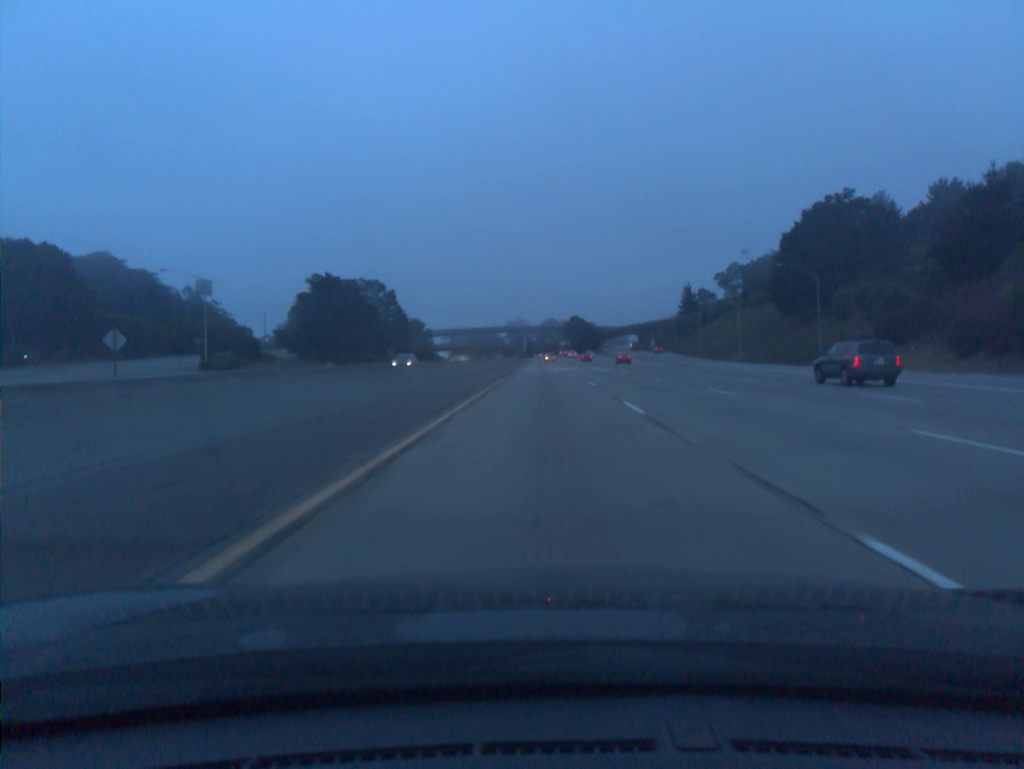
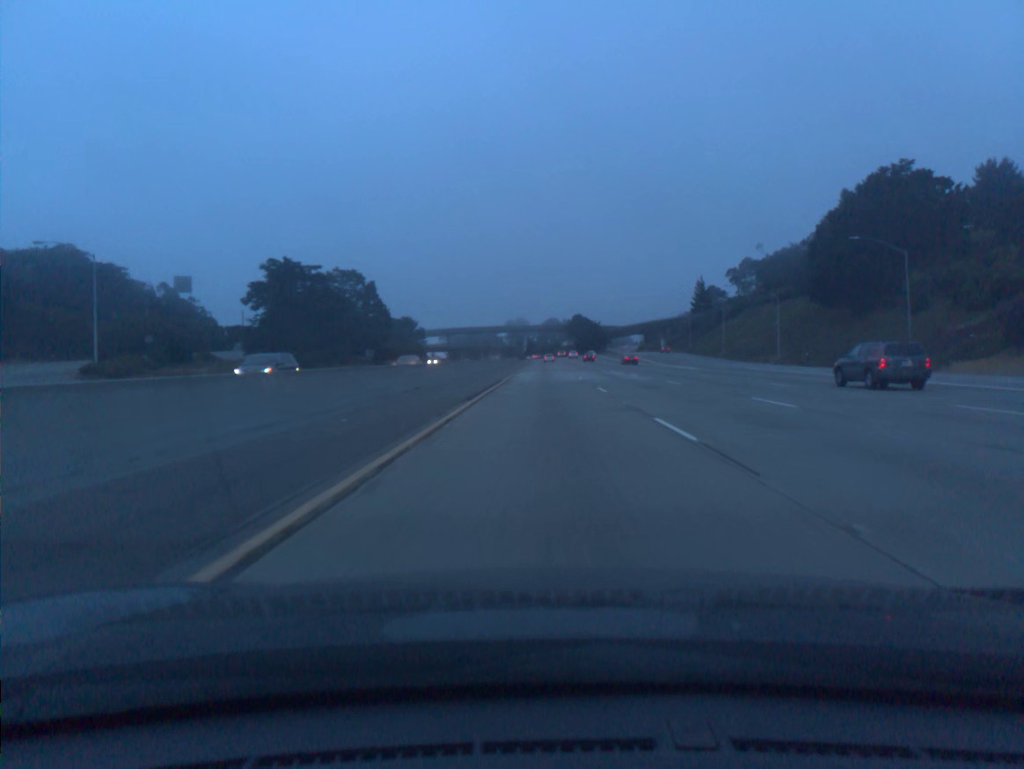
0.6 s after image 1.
(0.0, +19.6) m; 0°
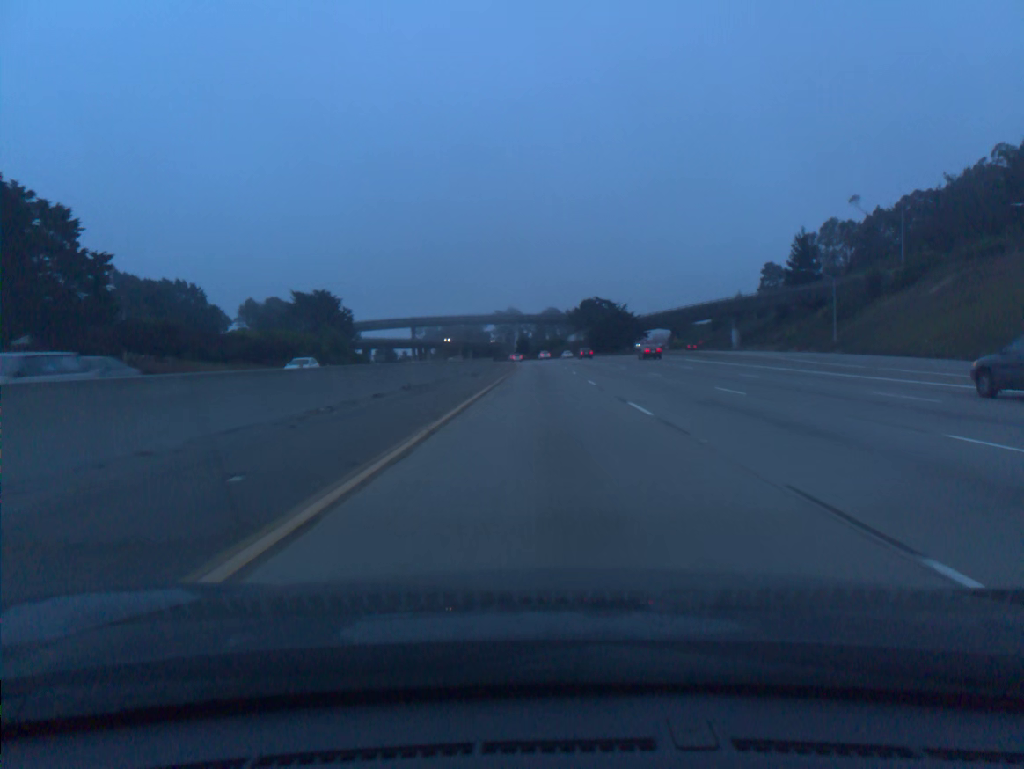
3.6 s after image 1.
(+0.1, +98.1) m; 0°
